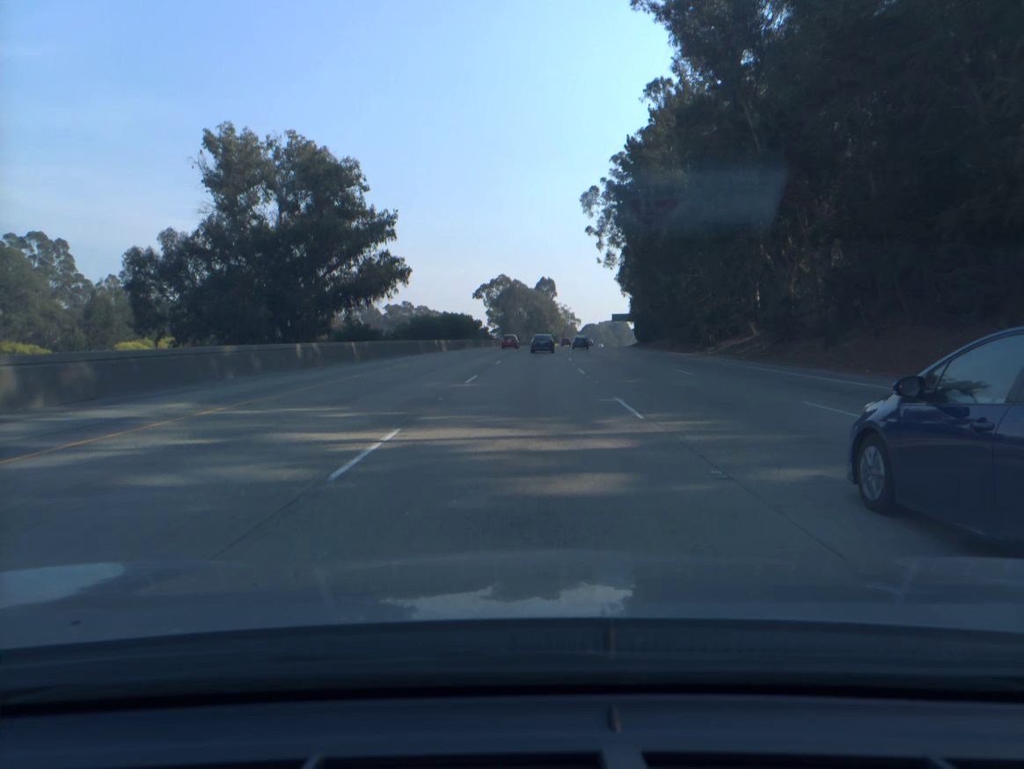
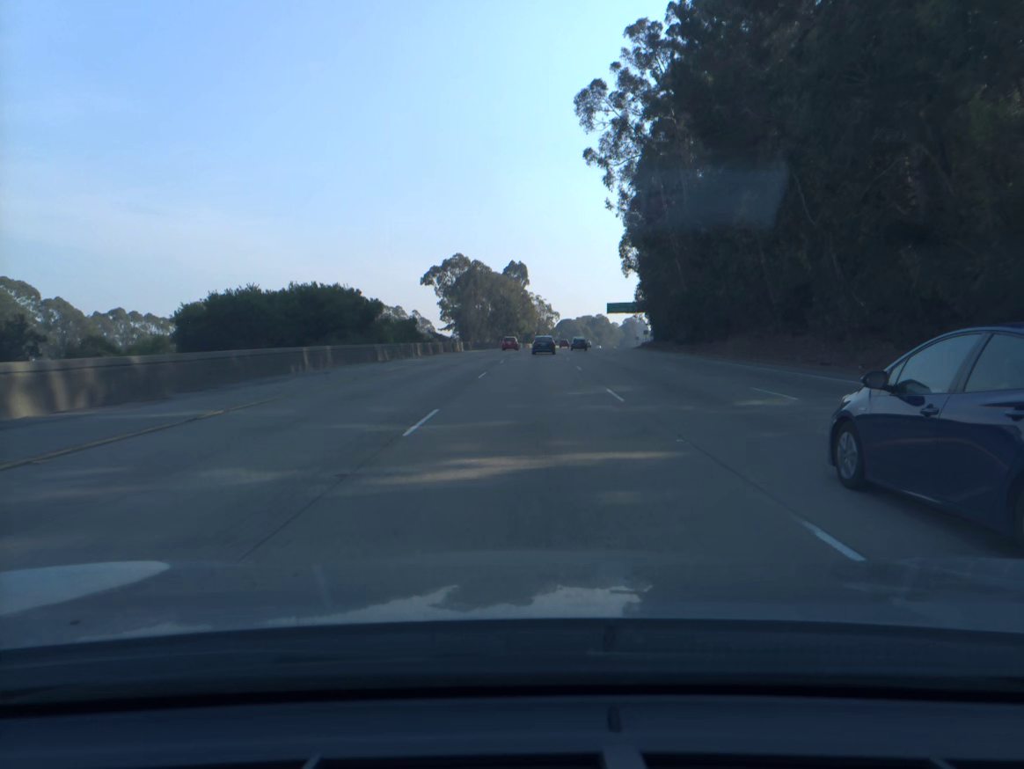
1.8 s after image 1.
(+1.1, +54.9) m; +2°
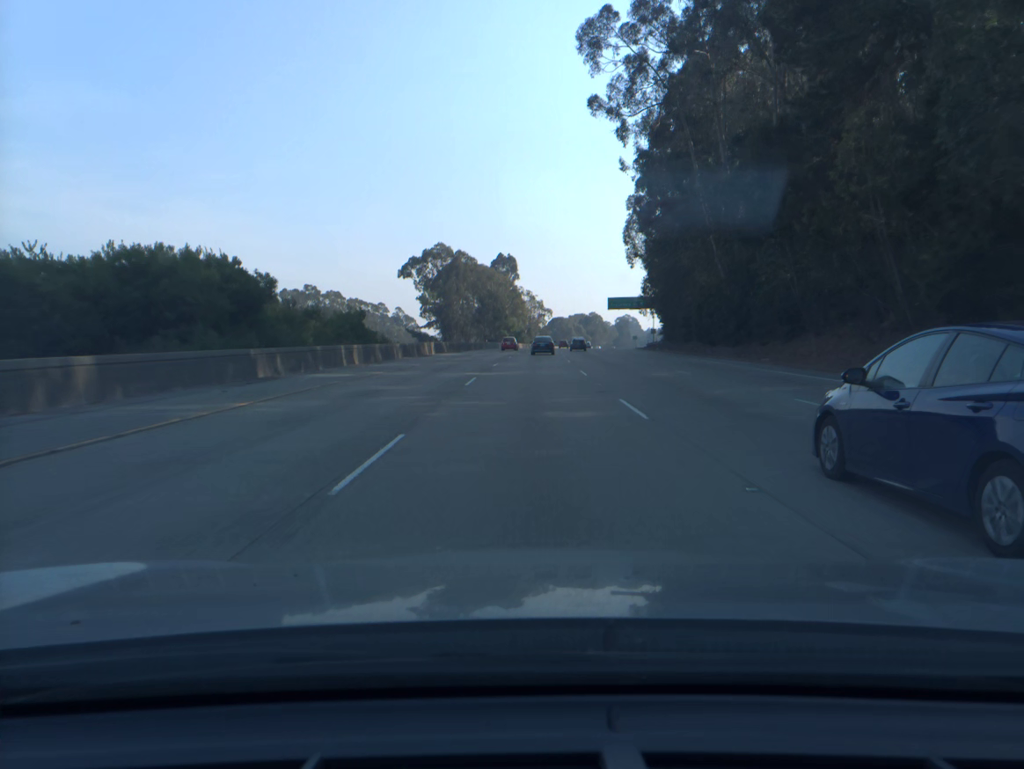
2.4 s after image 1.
(+0.1, +18.3) m; +1°
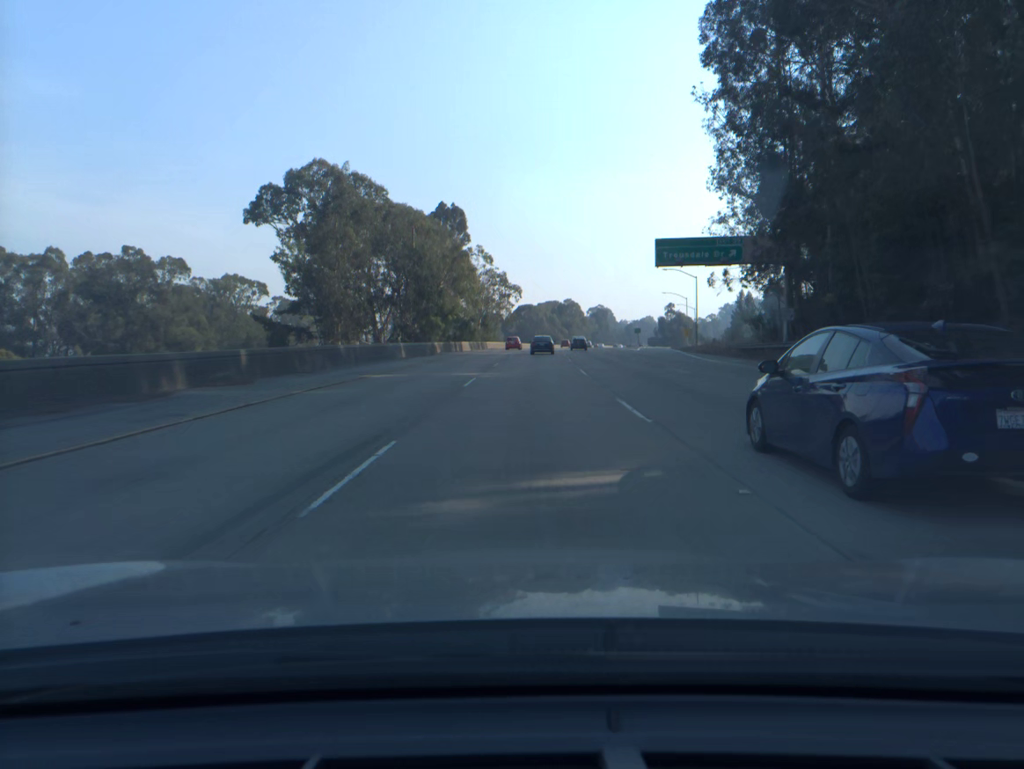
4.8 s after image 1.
(+1.8, +73.2) m; +3°
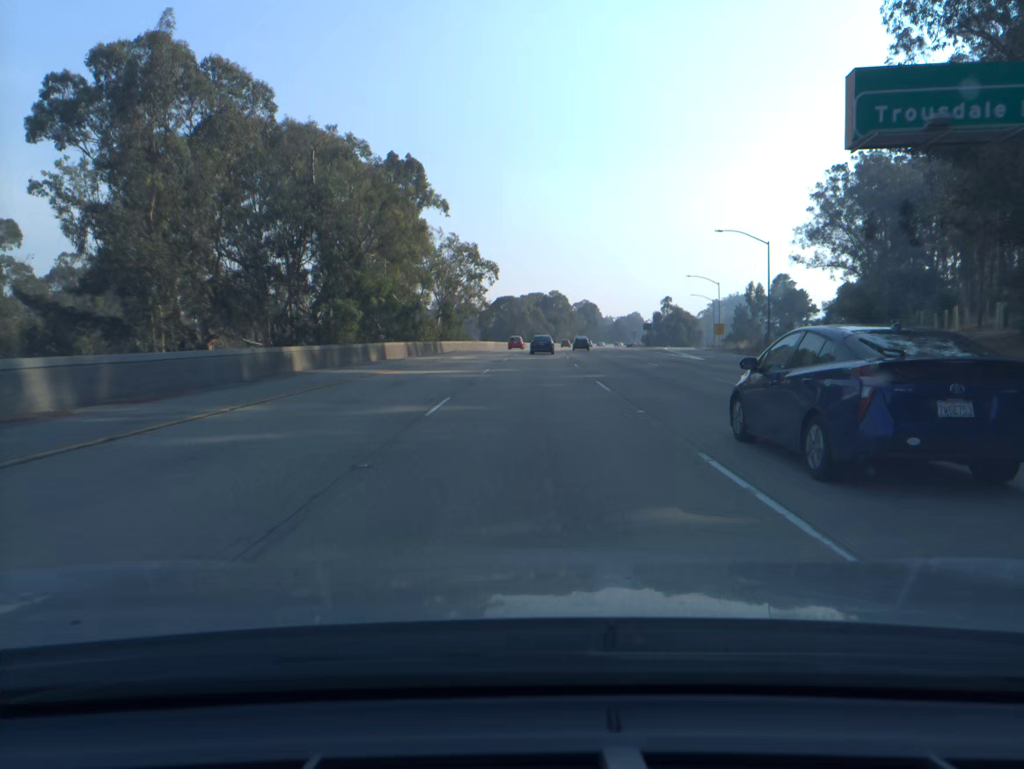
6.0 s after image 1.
(+0.4, +36.7) m; +1°
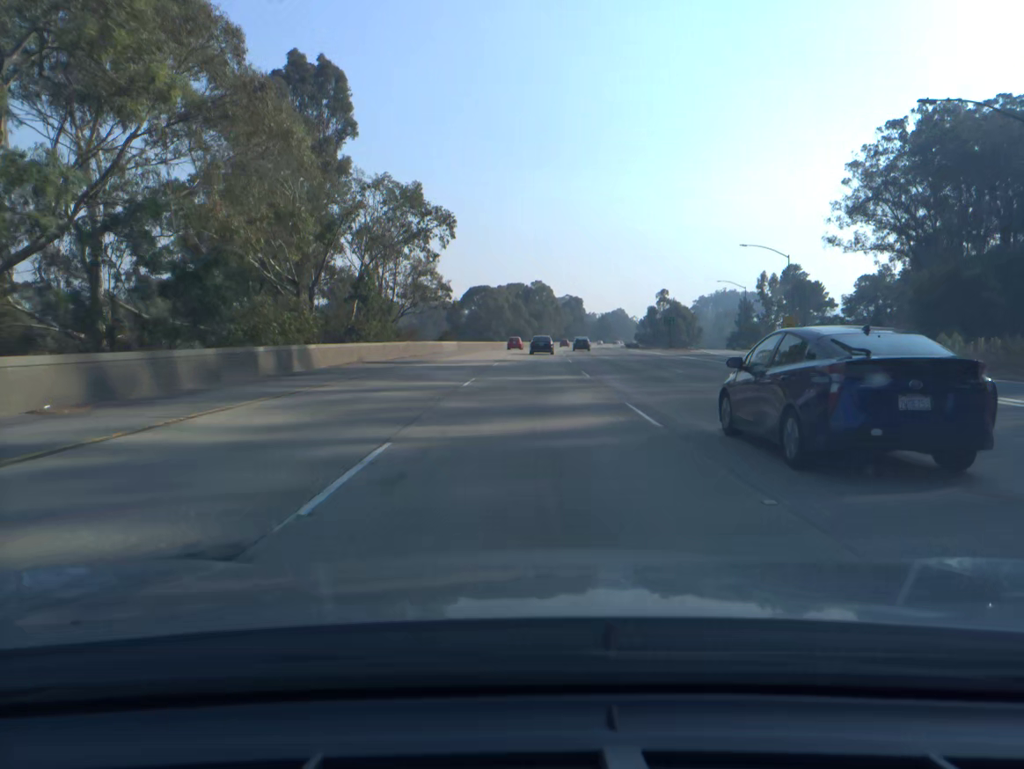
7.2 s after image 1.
(+0.5, +36.7) m; +2°
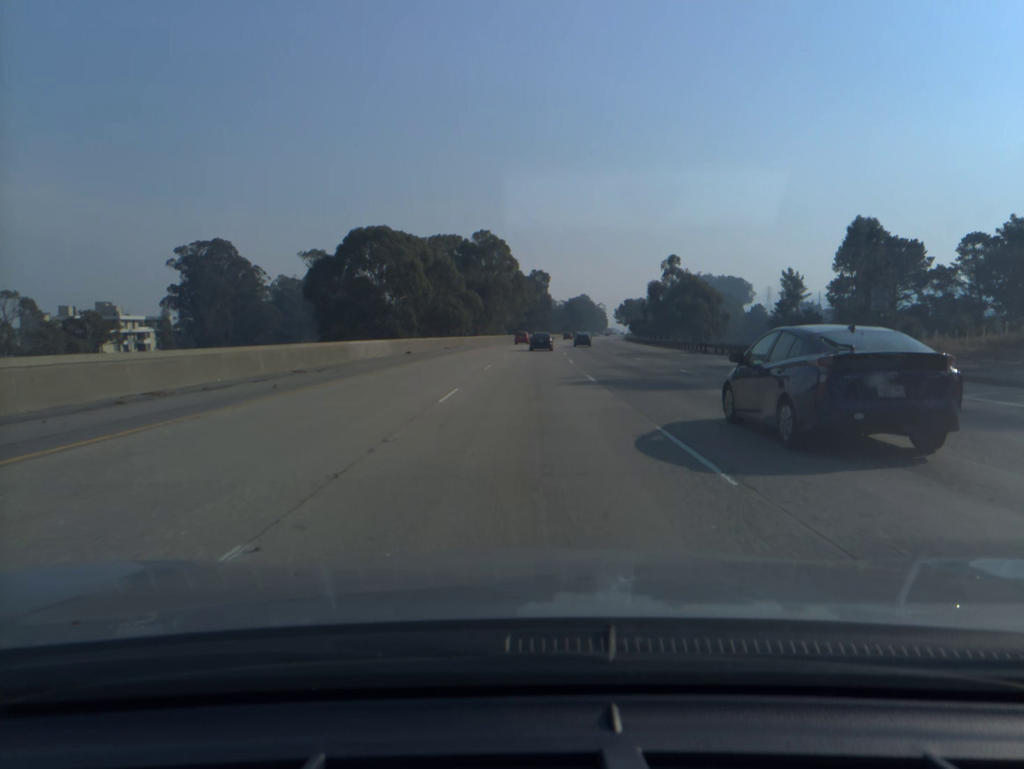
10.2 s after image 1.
(+2.8, +91.9) m; +3°
